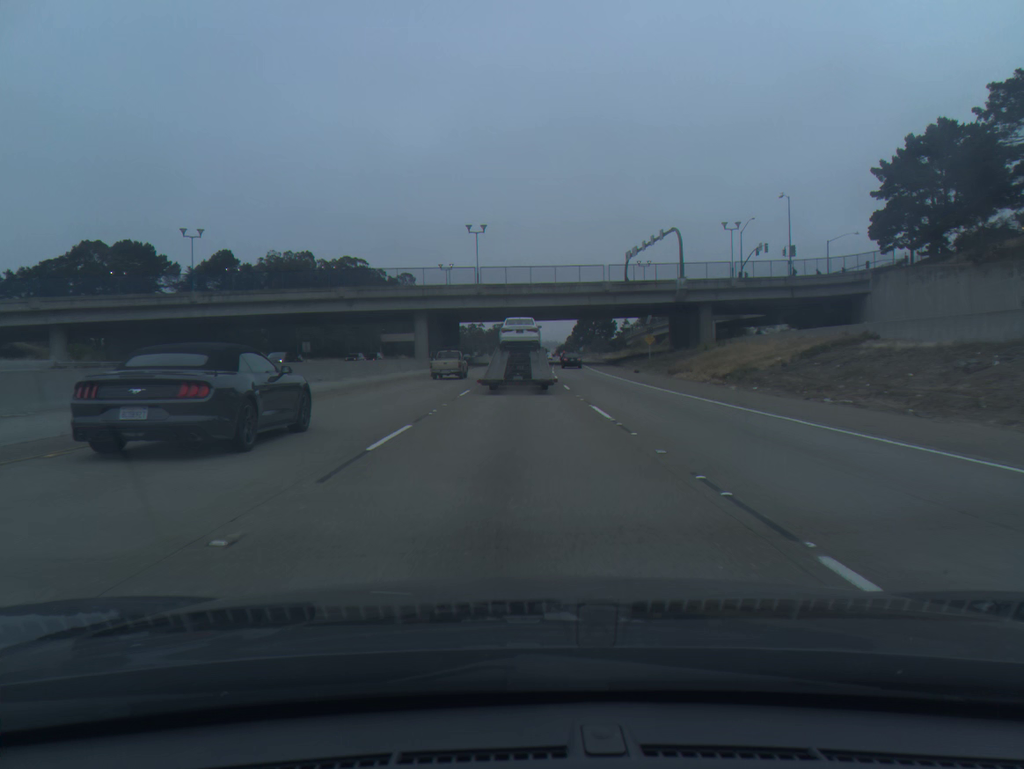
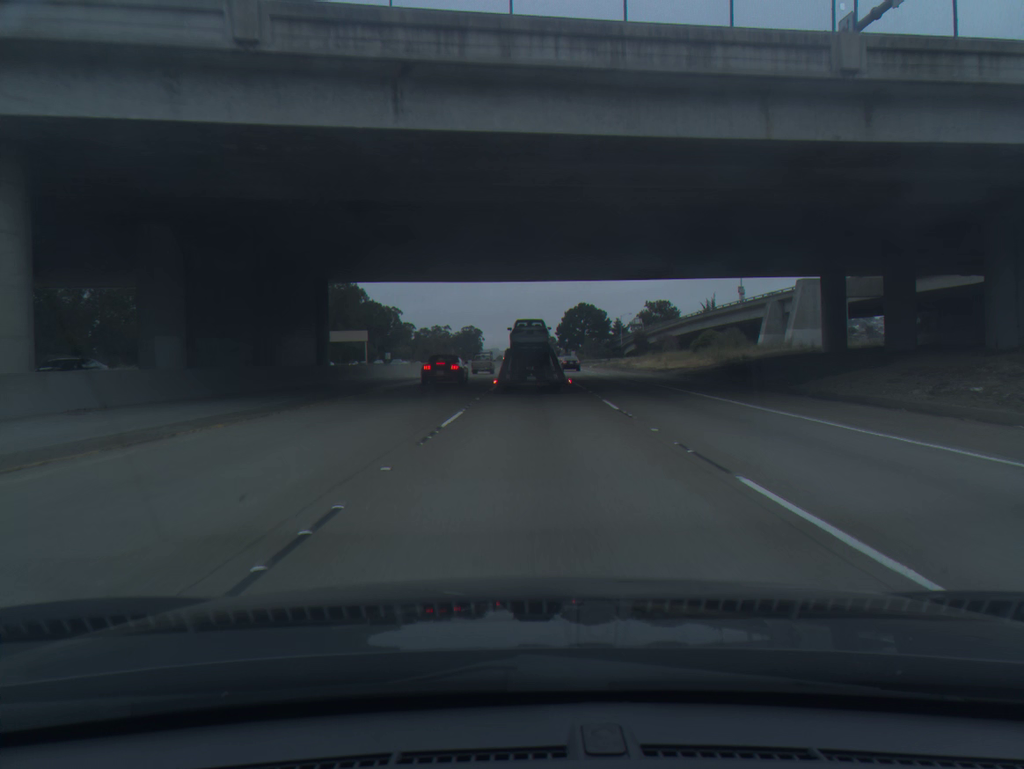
(+0.8, +69.4) m; +2°
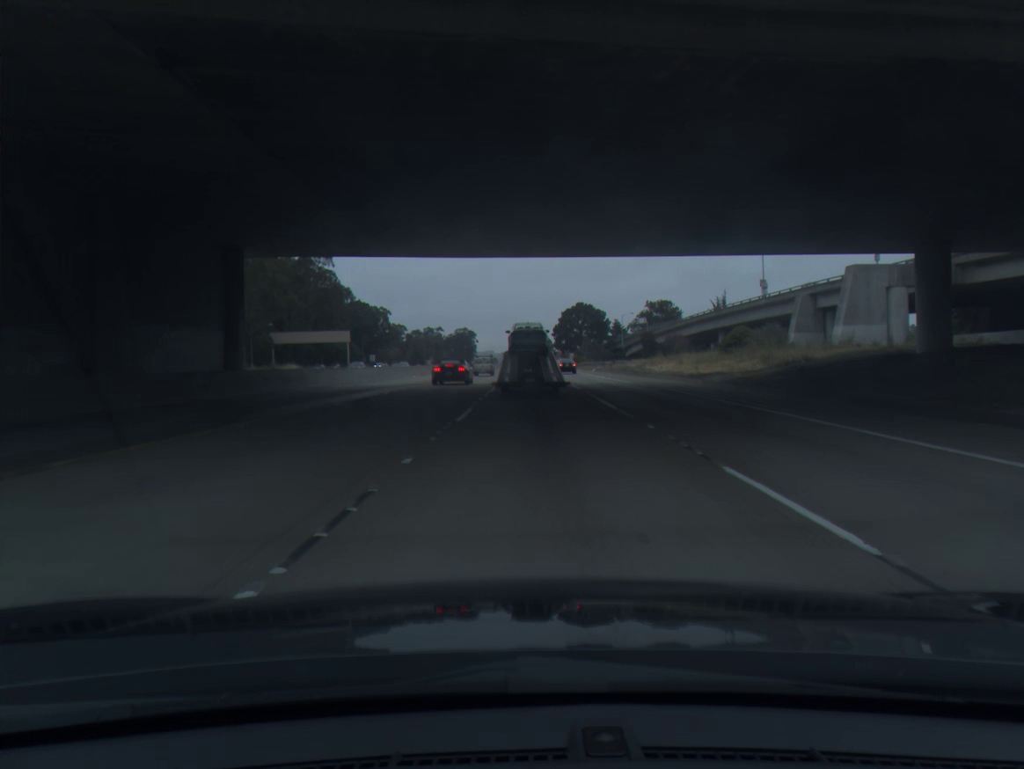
(+0.1, +13.6) m; 0°
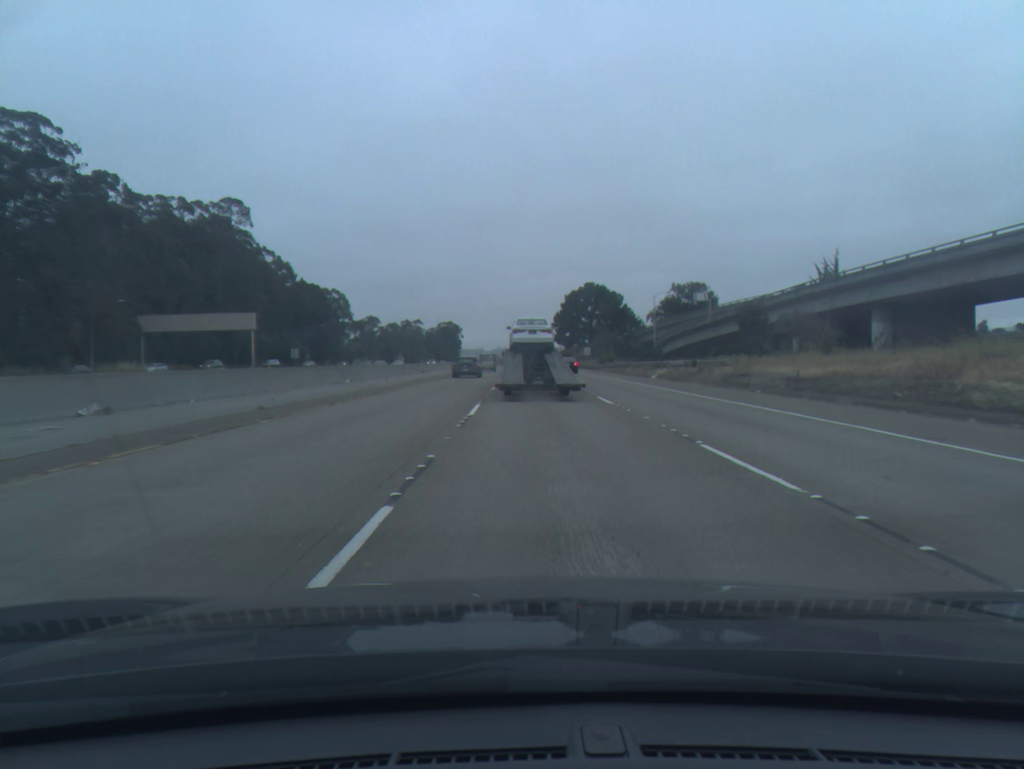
(+0.1, +56.0) m; 0°
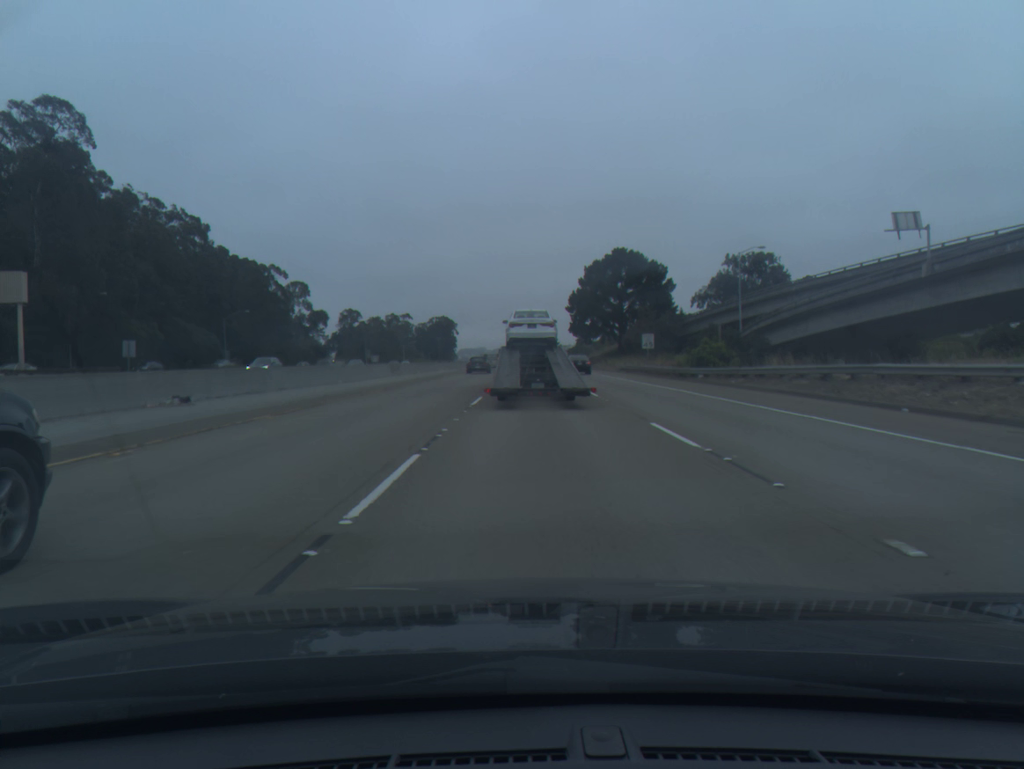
(+0.3, +55.0) m; 0°
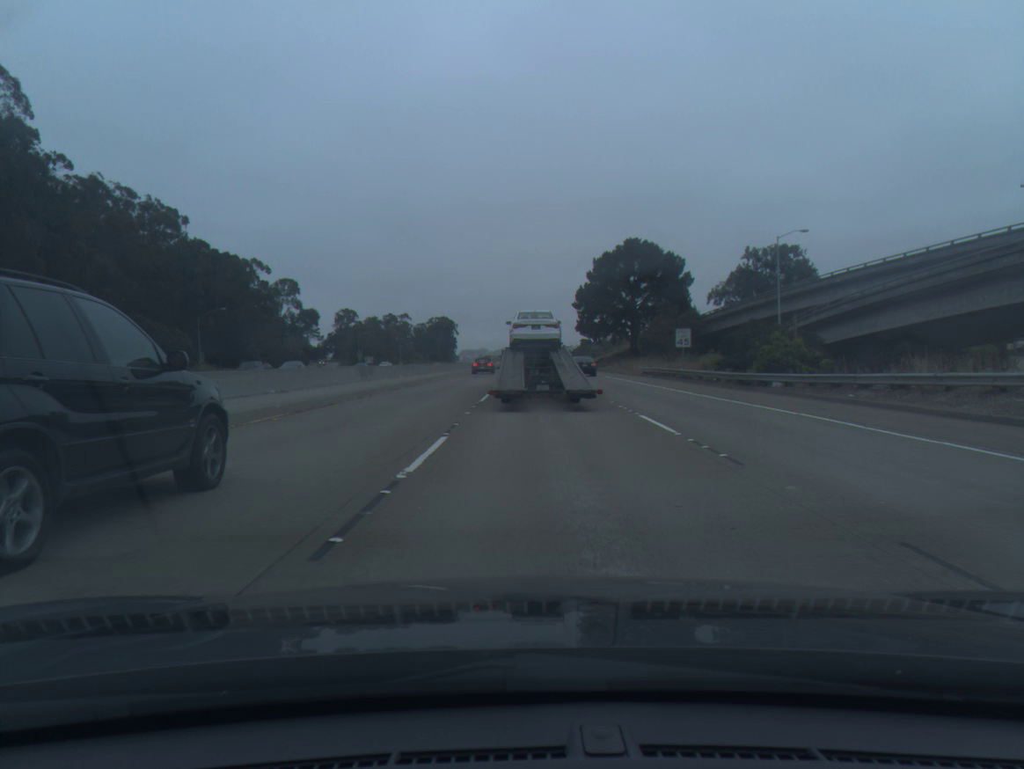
(0.0, +12.5) m; 0°
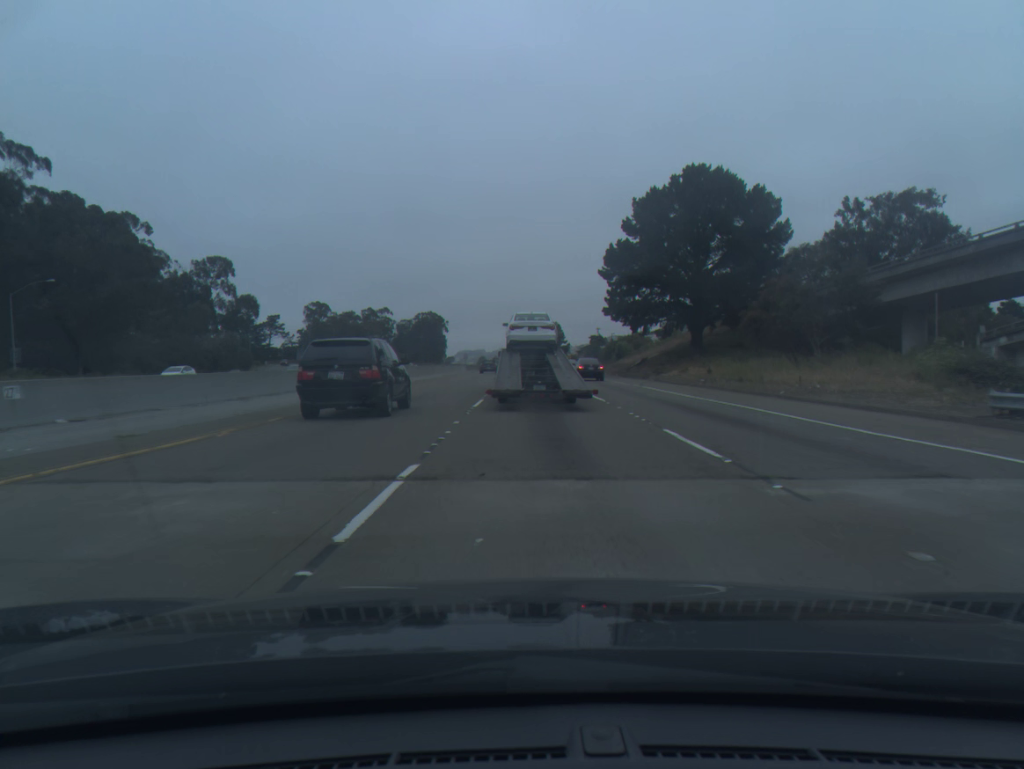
(+0.2, +46.4) m; 0°
